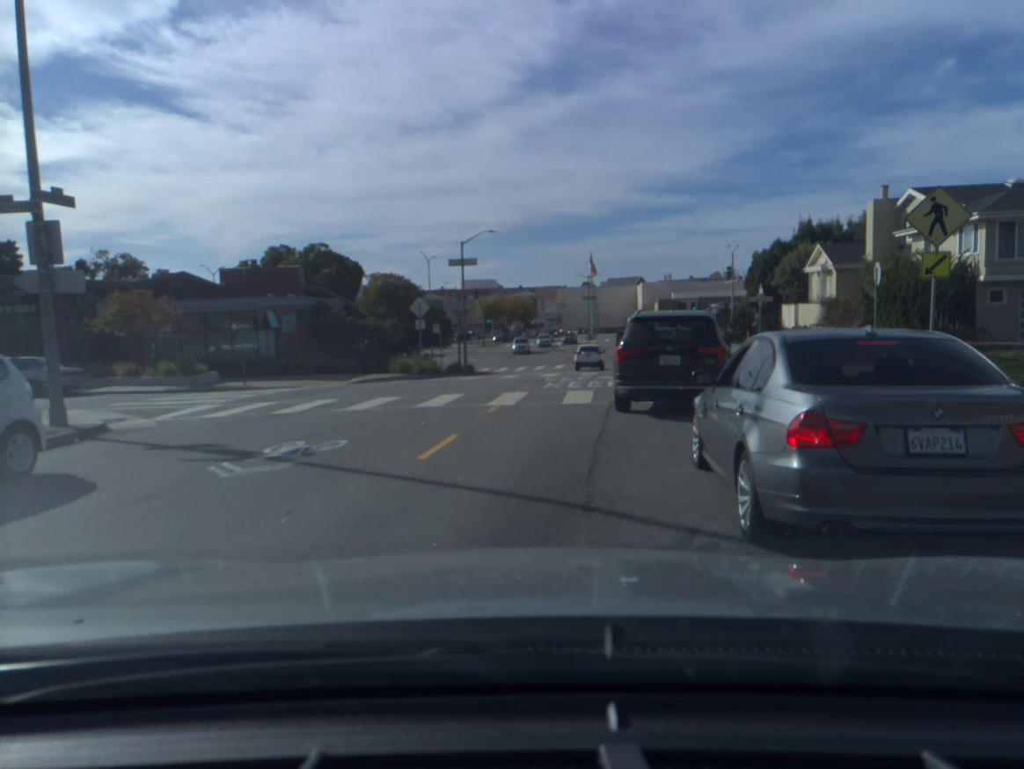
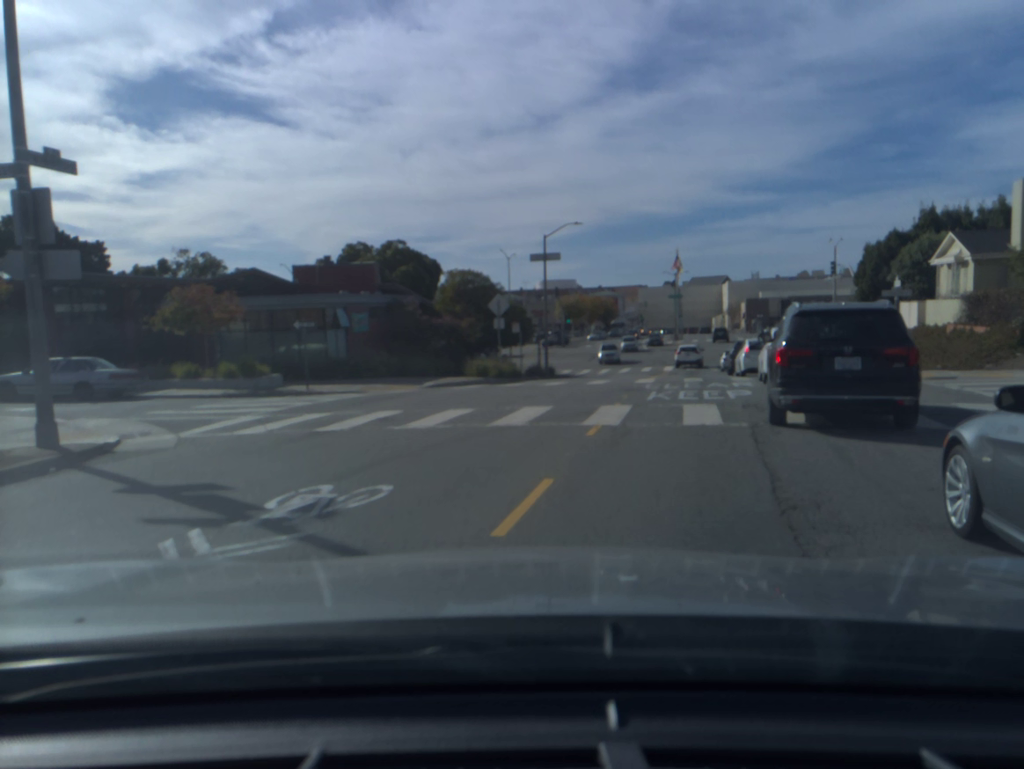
(0.0, +3.5) m; +3°
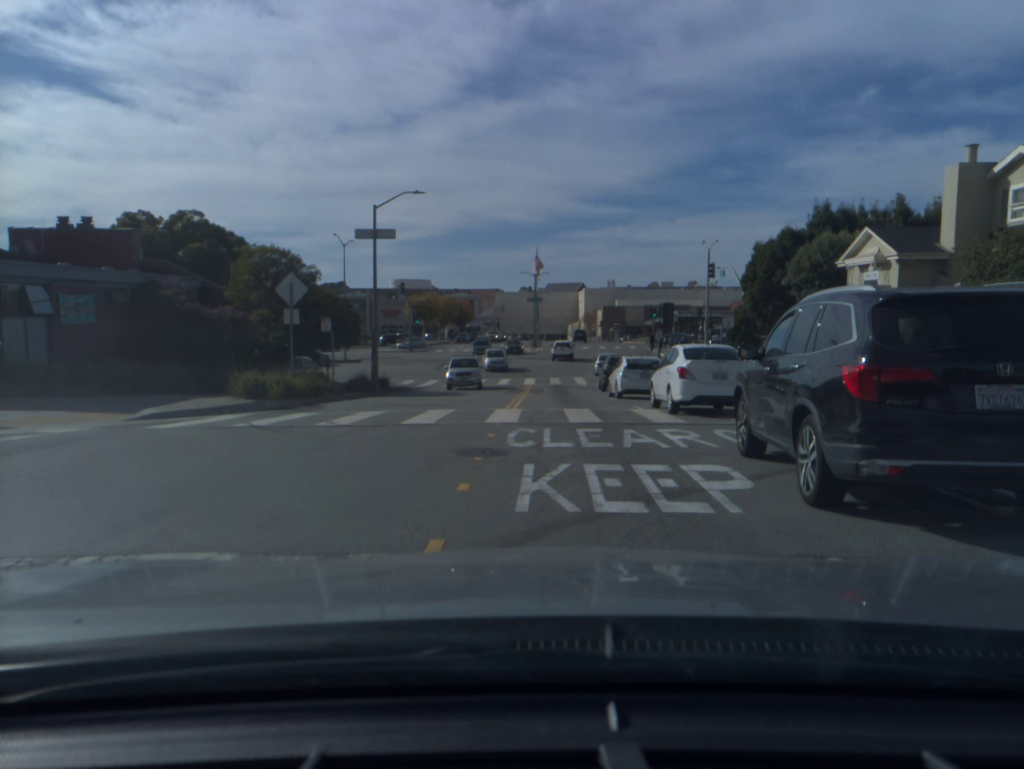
(+0.9, +10.1) m; +8°
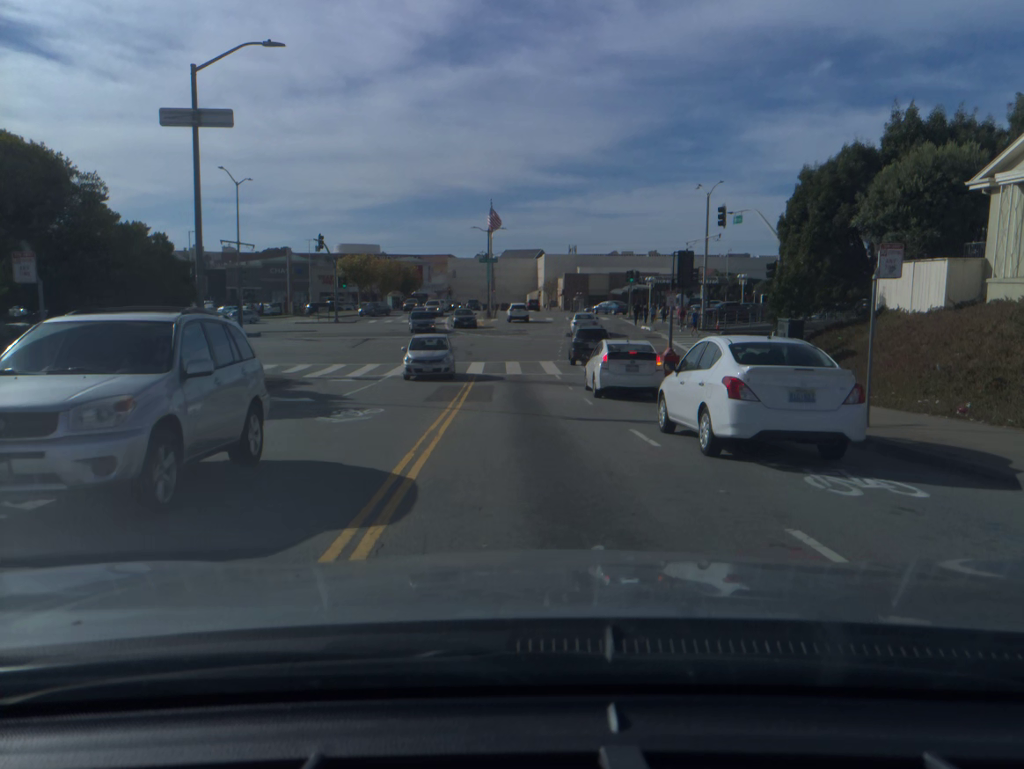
(+0.4, +14.6) m; +3°
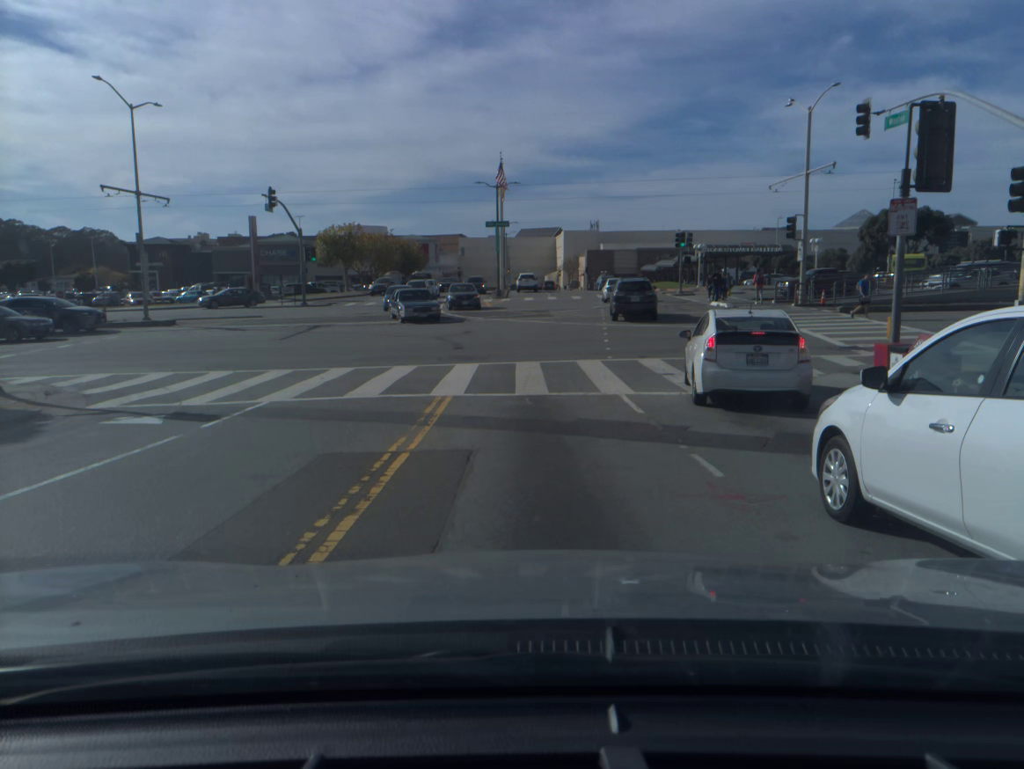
(-0.2, +15.7) m; -1°
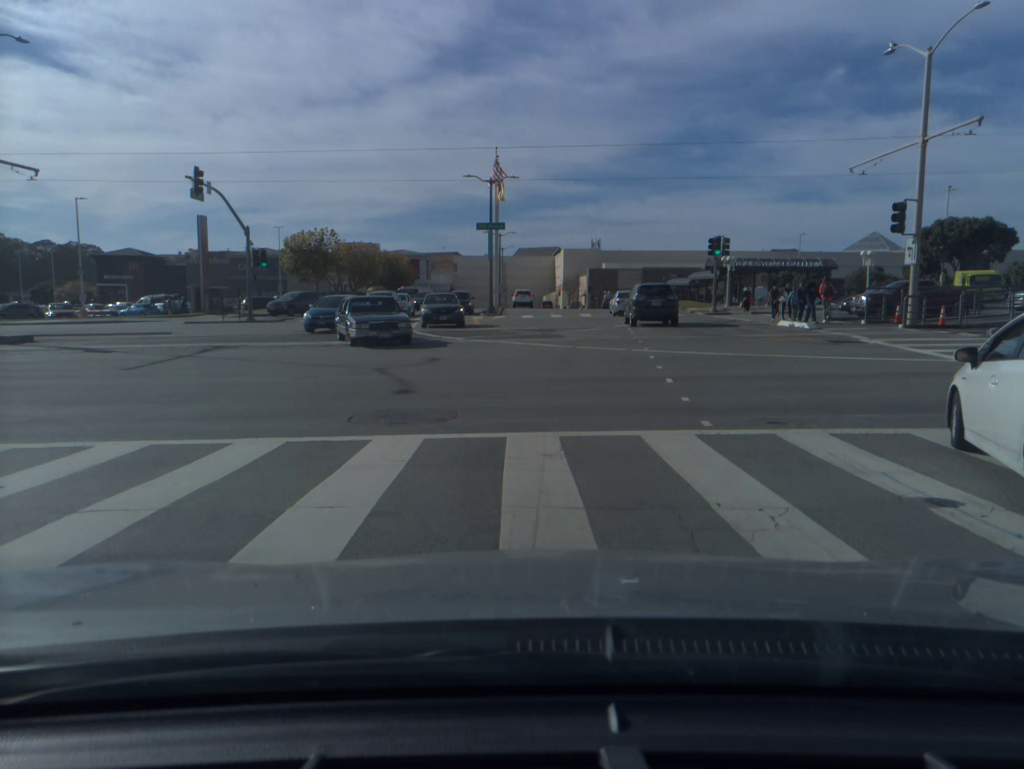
(0.0, +11.0) m; 0°
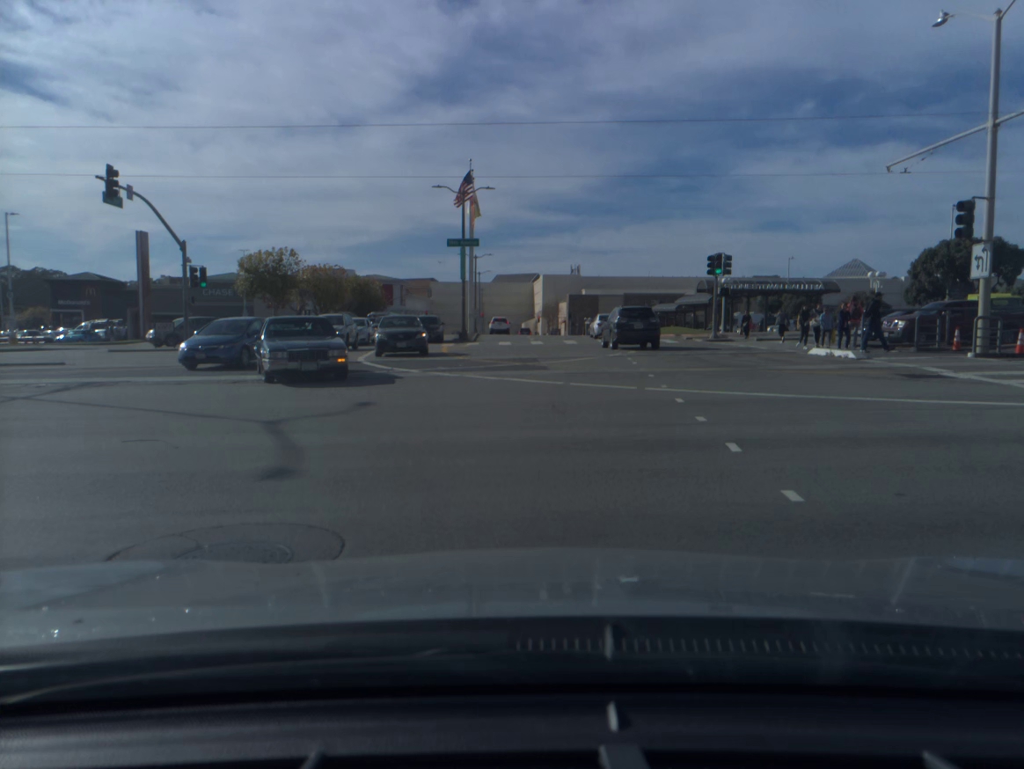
(+0.1, +5.7) m; +1°
